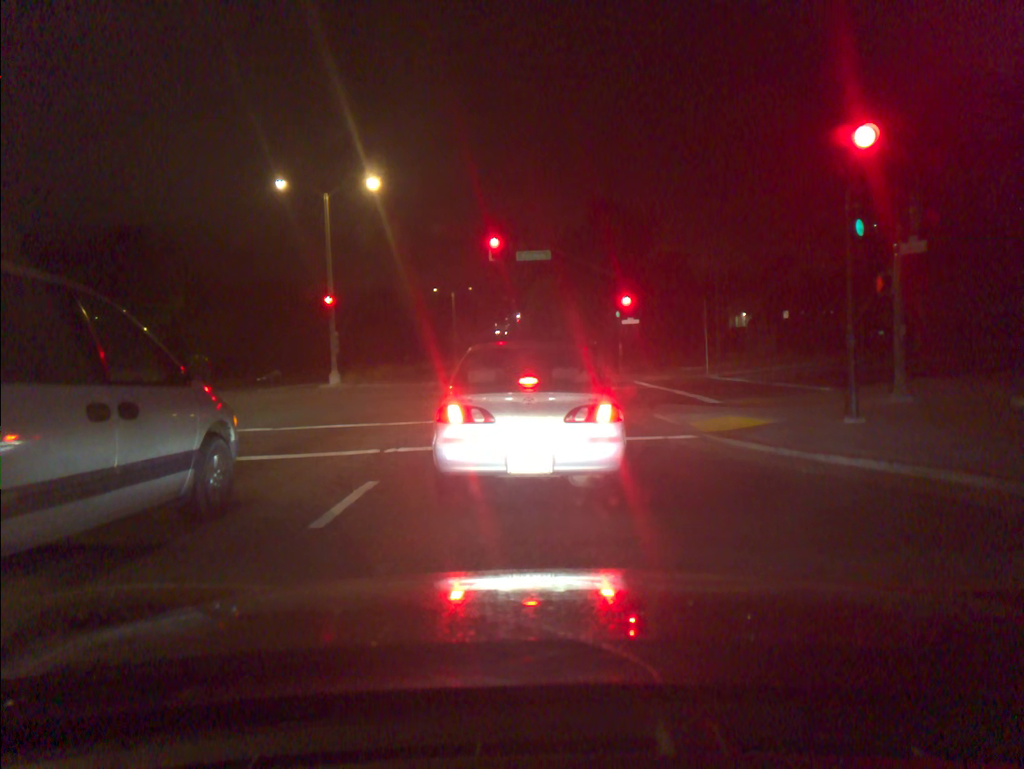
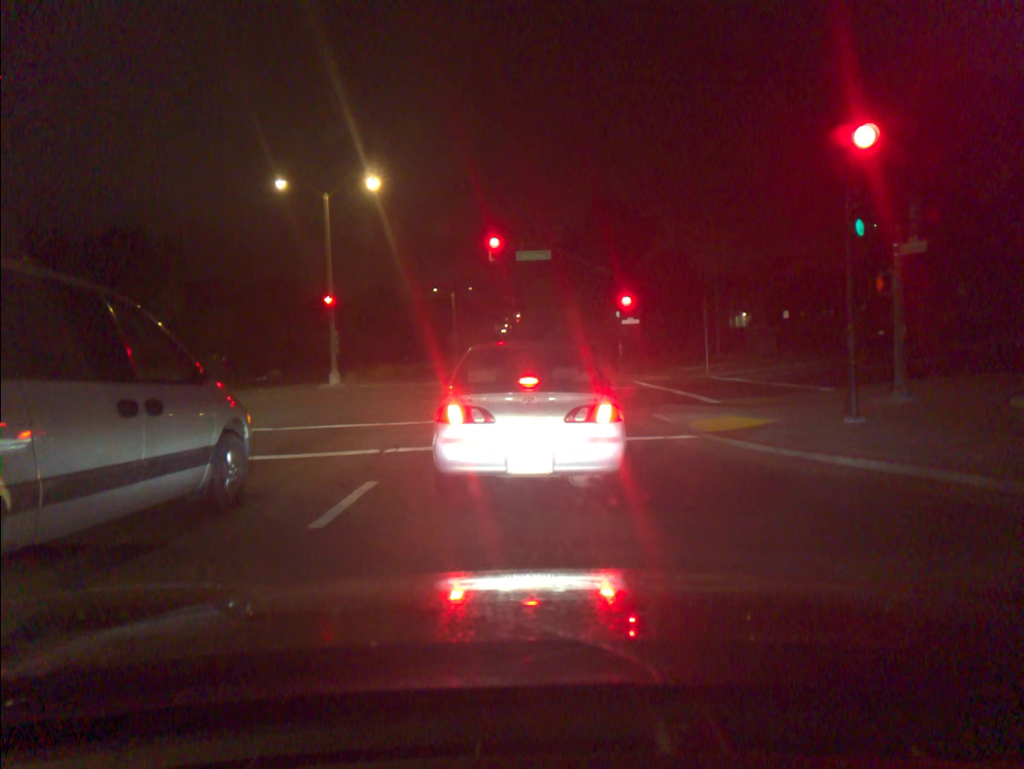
(0.0, 0.0) m; 0°
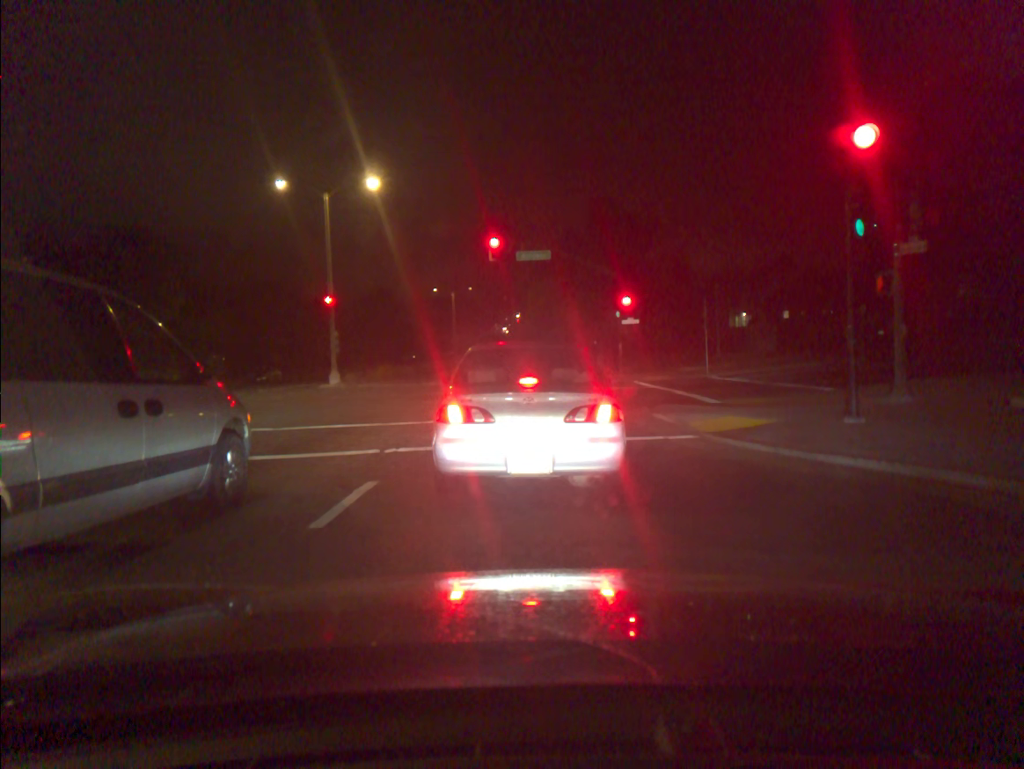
(0.0, 0.0) m; 0°
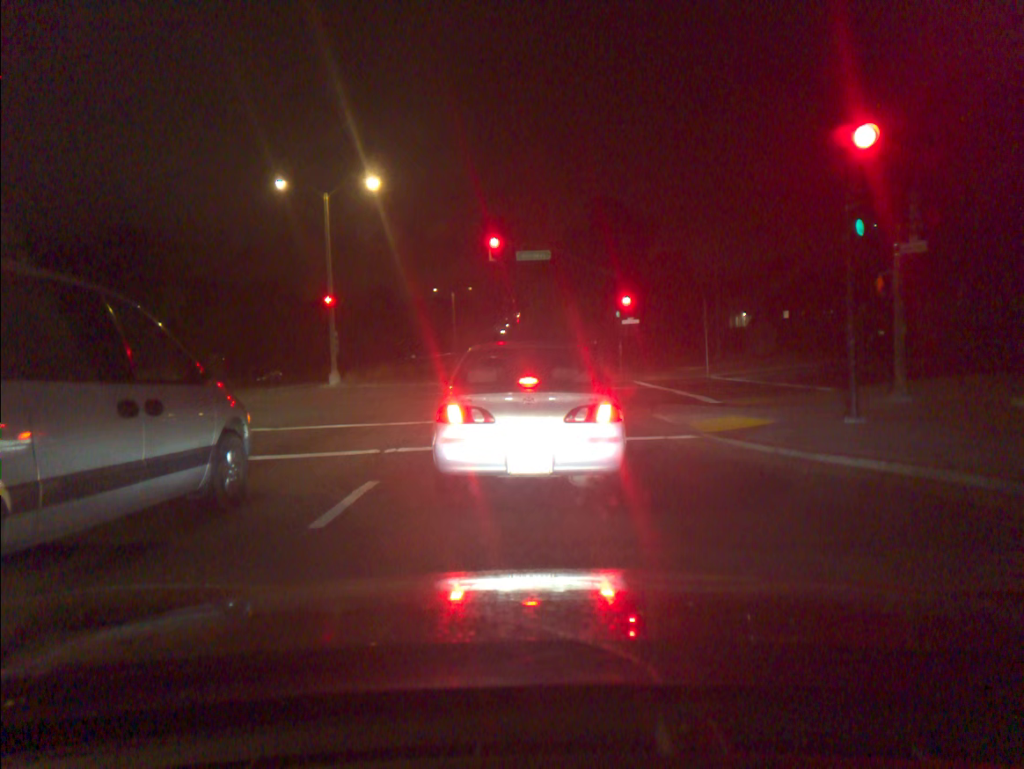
(0.0, 0.0) m; 0°
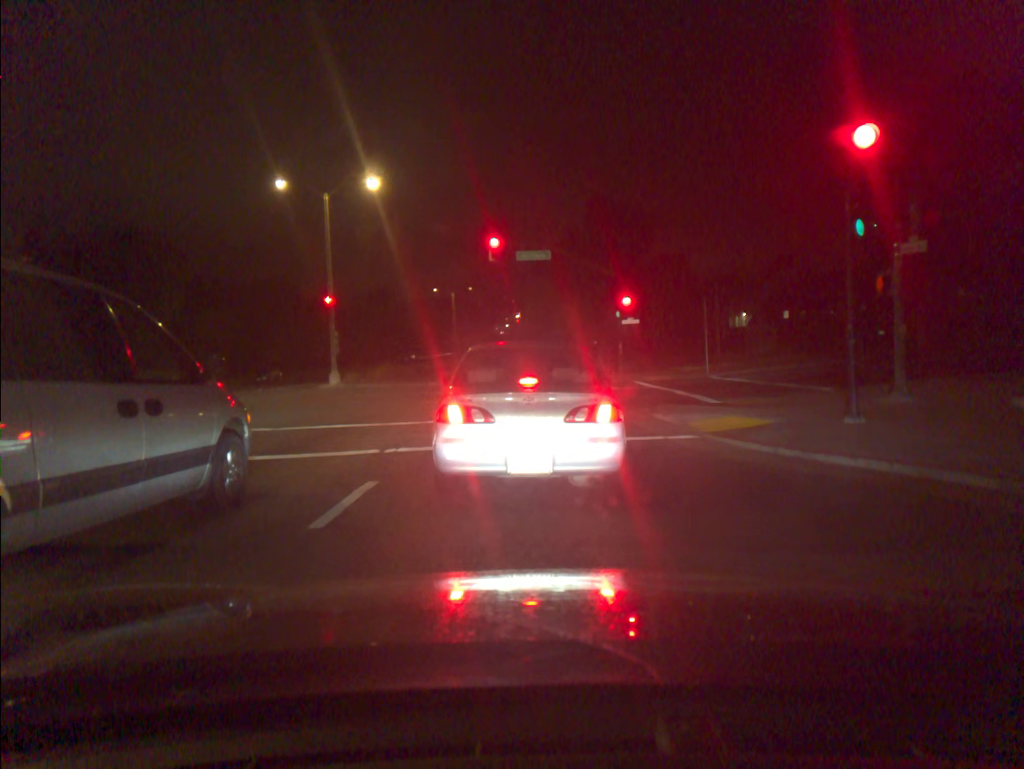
(0.0, 0.0) m; 0°
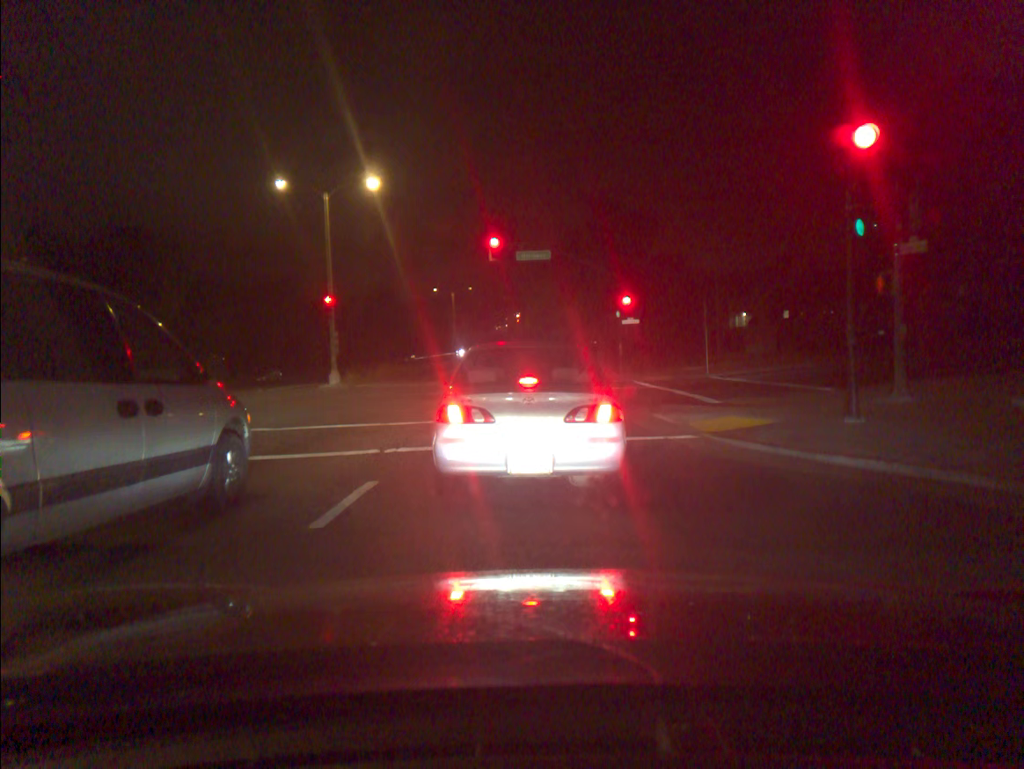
(0.0, 0.0) m; 0°
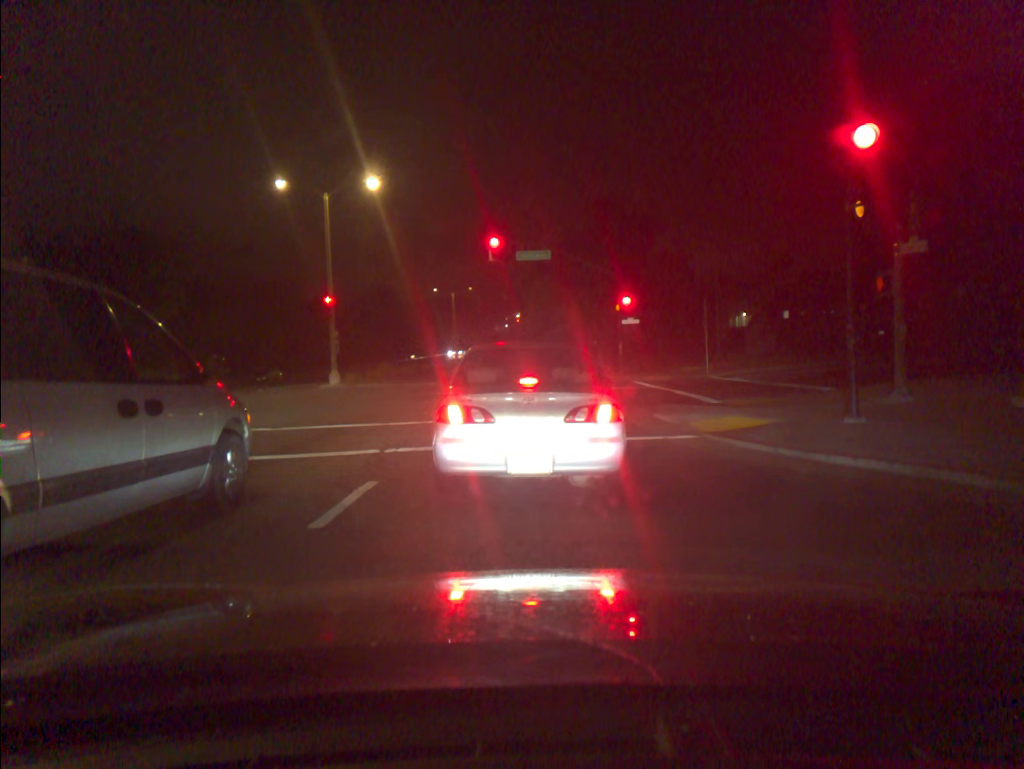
(0.0, 0.0) m; 0°
